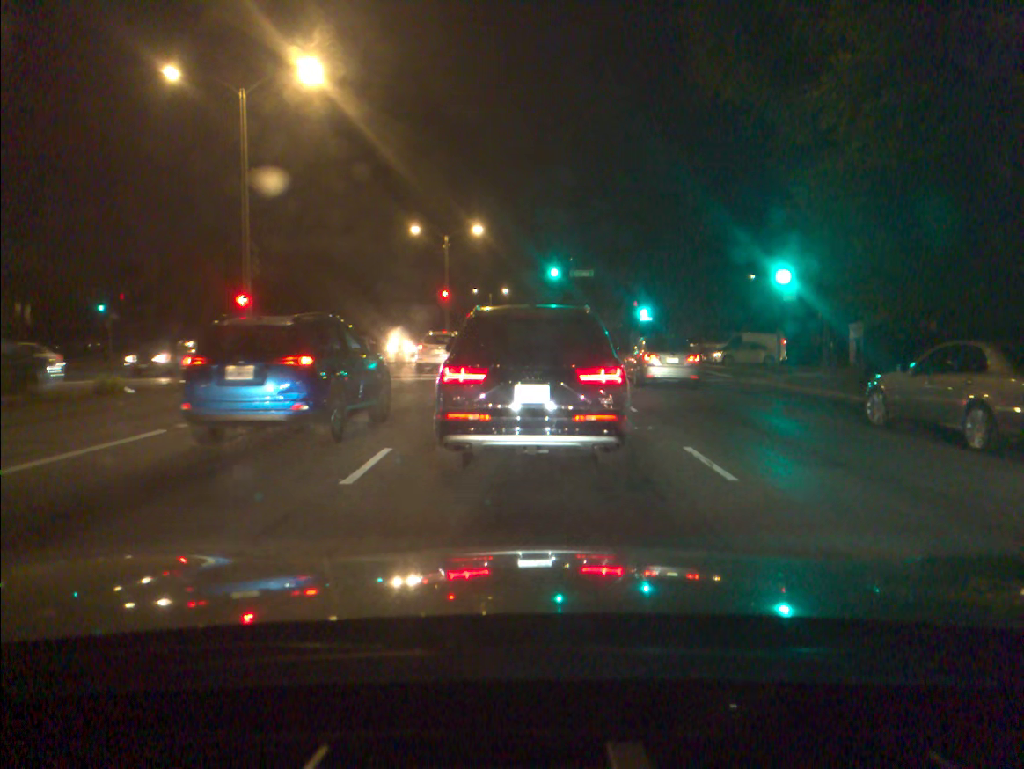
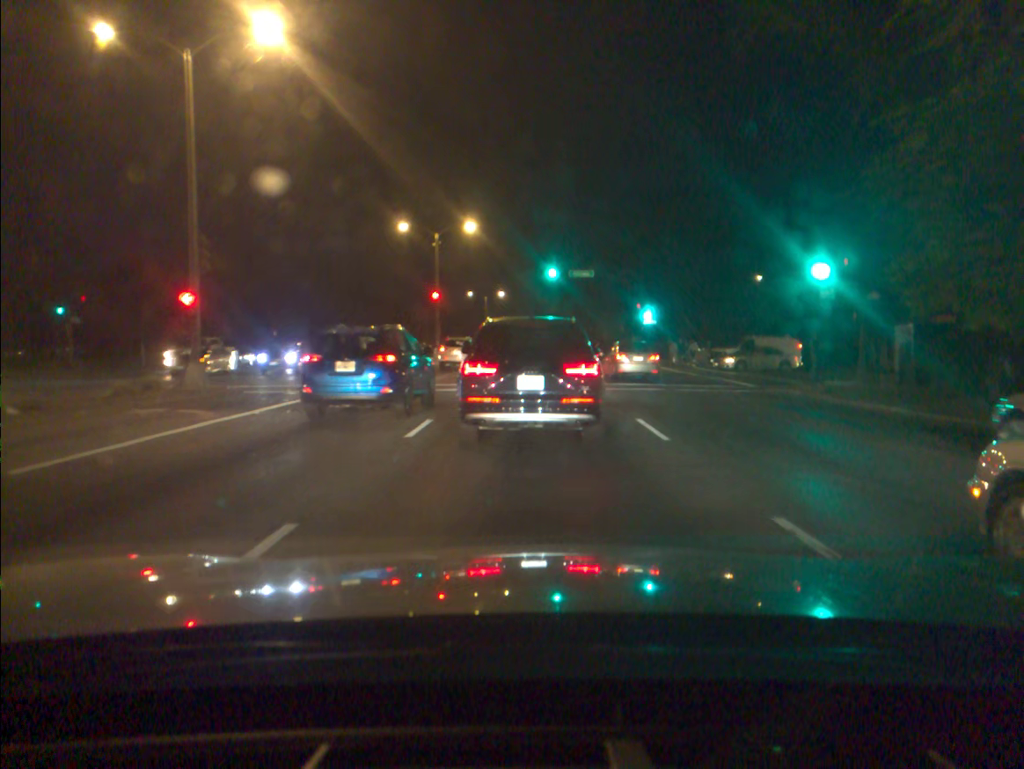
(0.0, +3.7) m; 0°
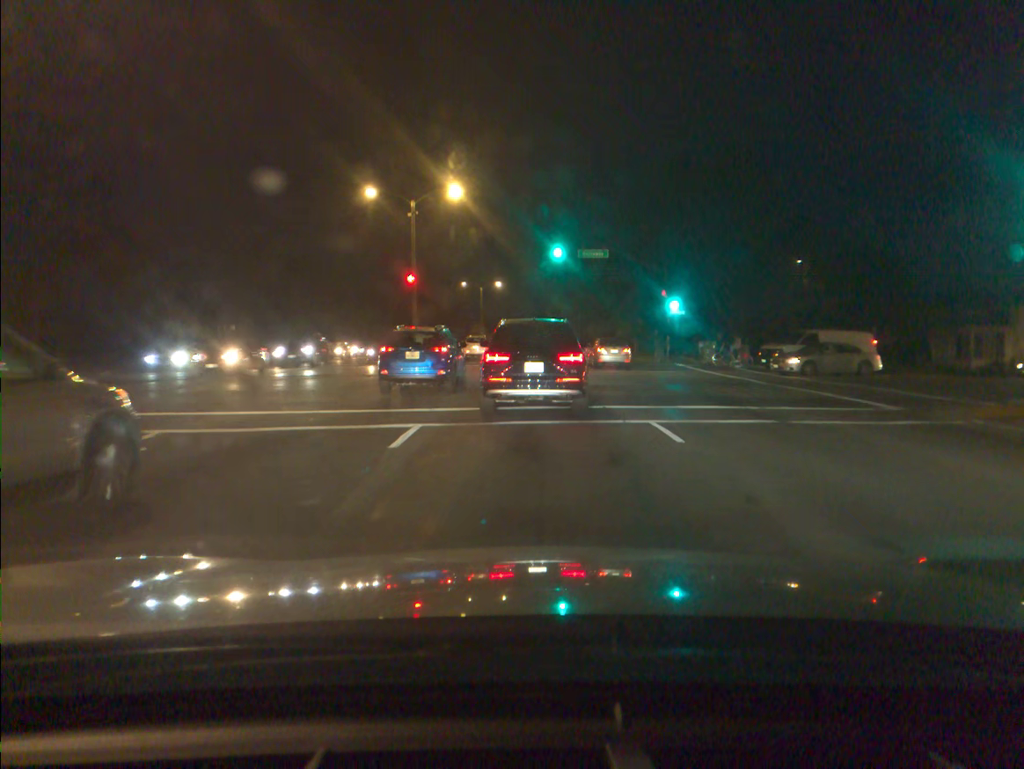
(0.0, +10.1) m; 0°
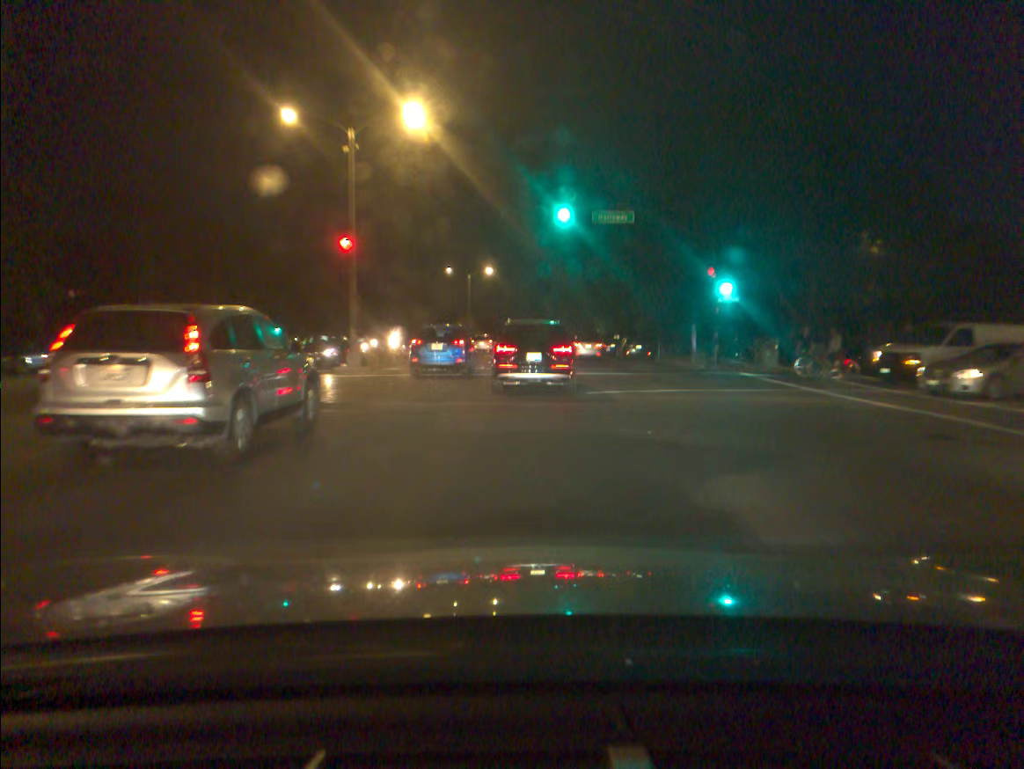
(+0.1, +13.4) m; +1°
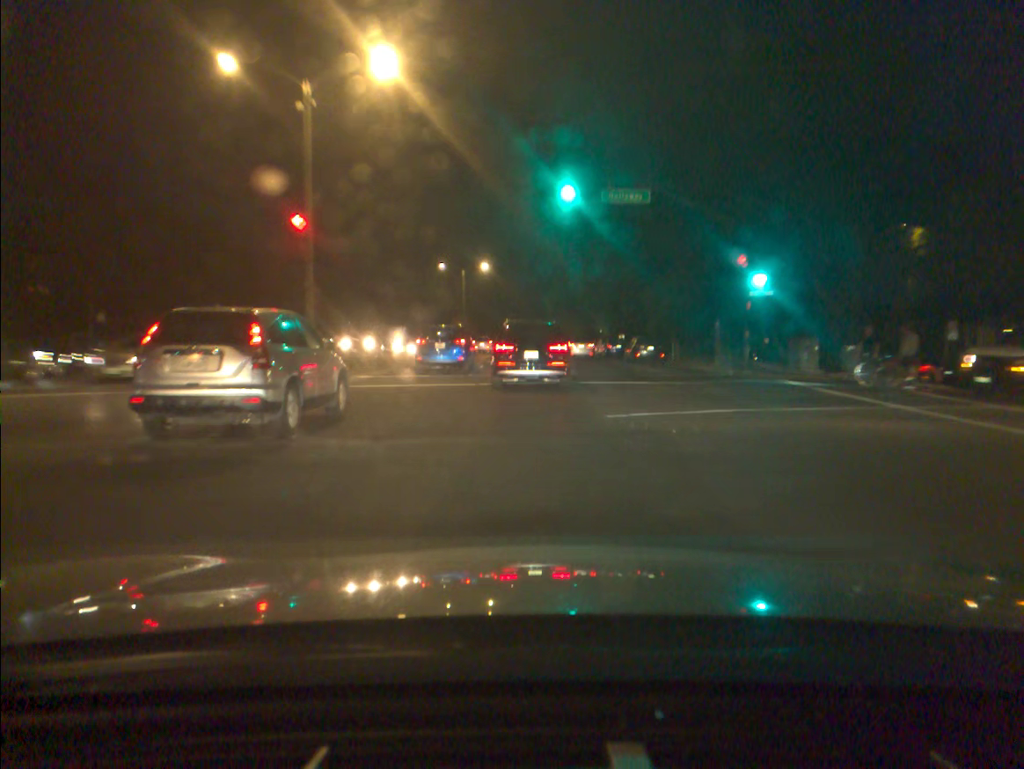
(0.0, +5.3) m; 0°
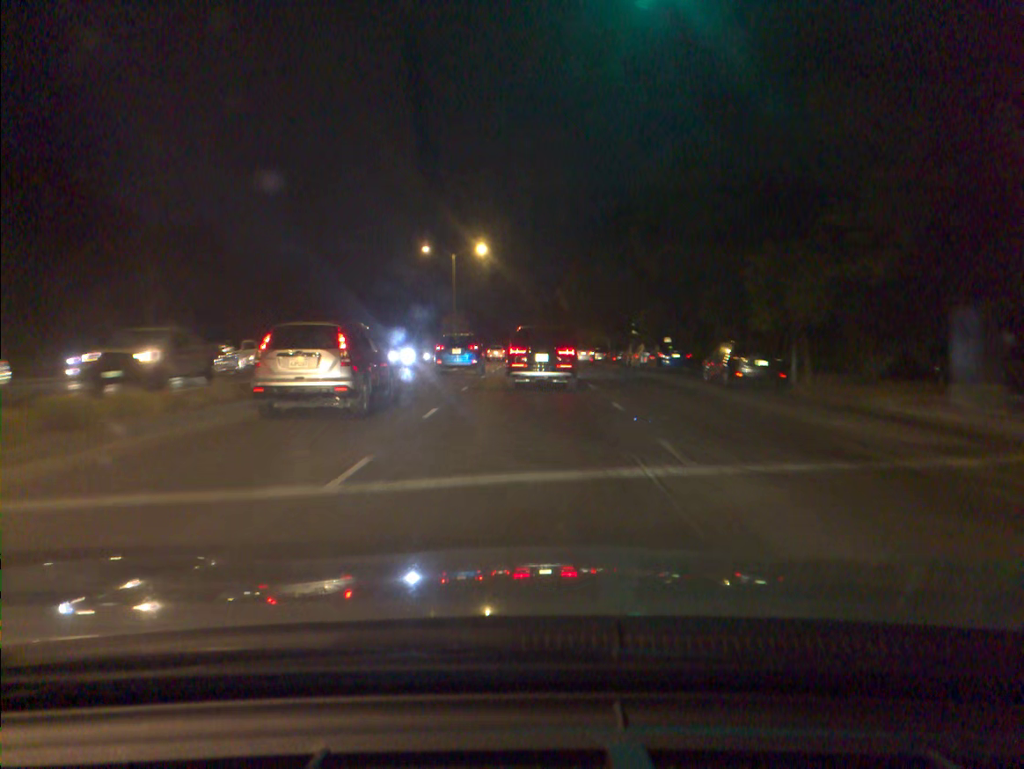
(0.0, +18.5) m; -1°
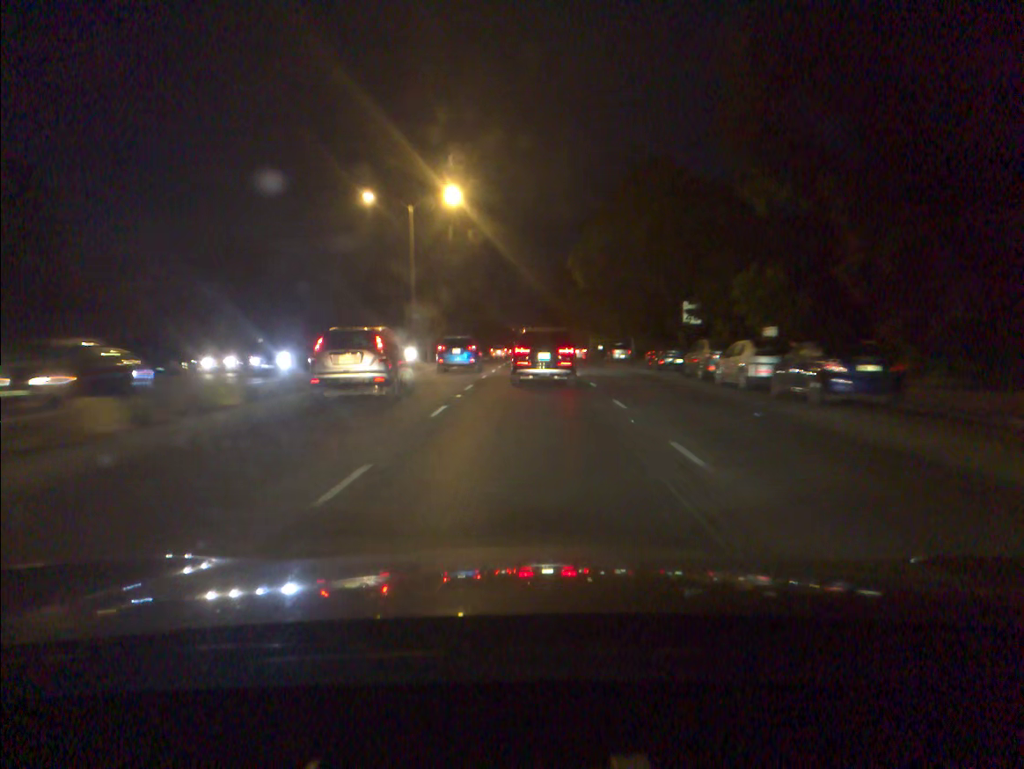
(0.0, +21.1) m; 0°
